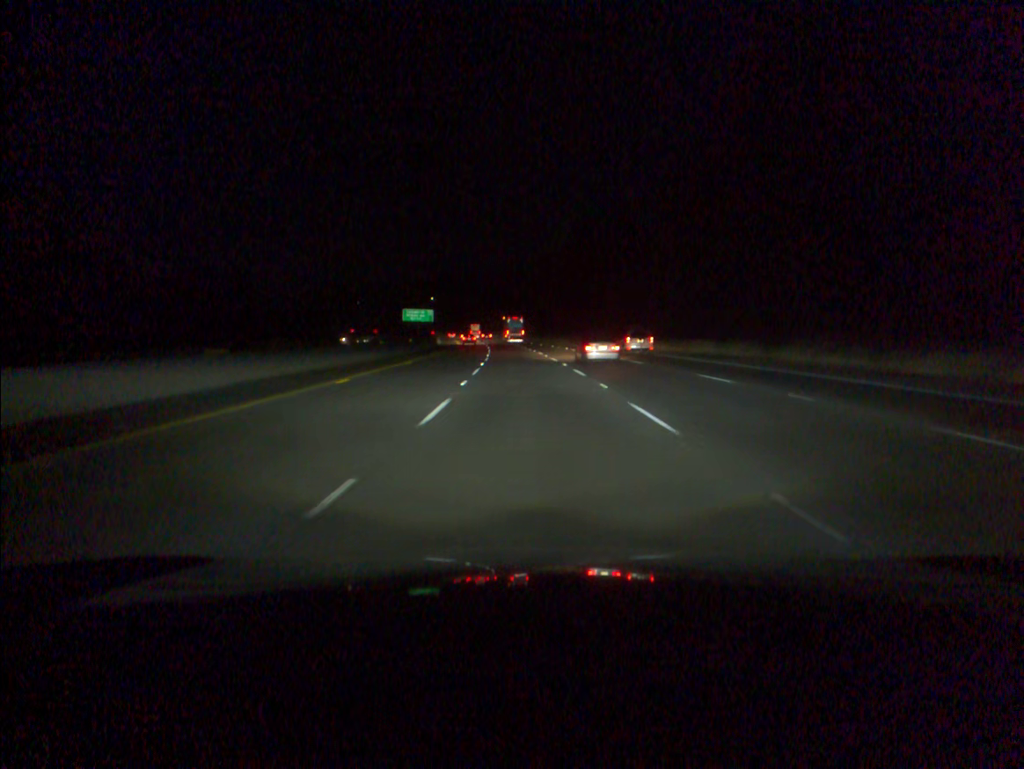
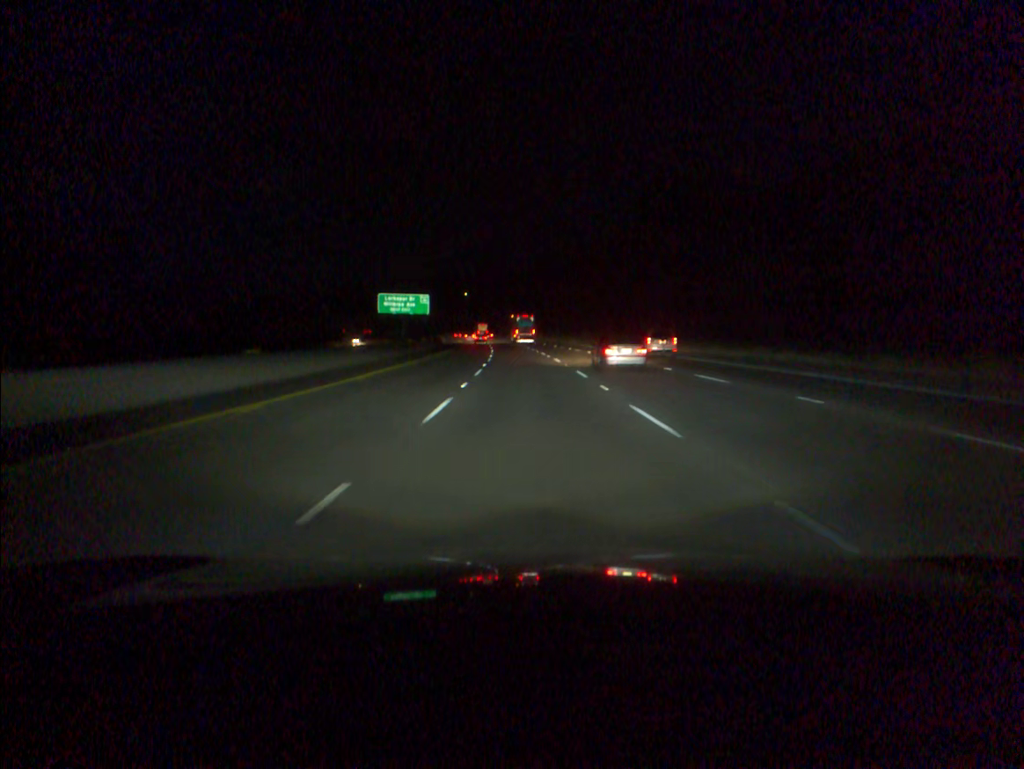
(-2.0, +73.0) m; -3°
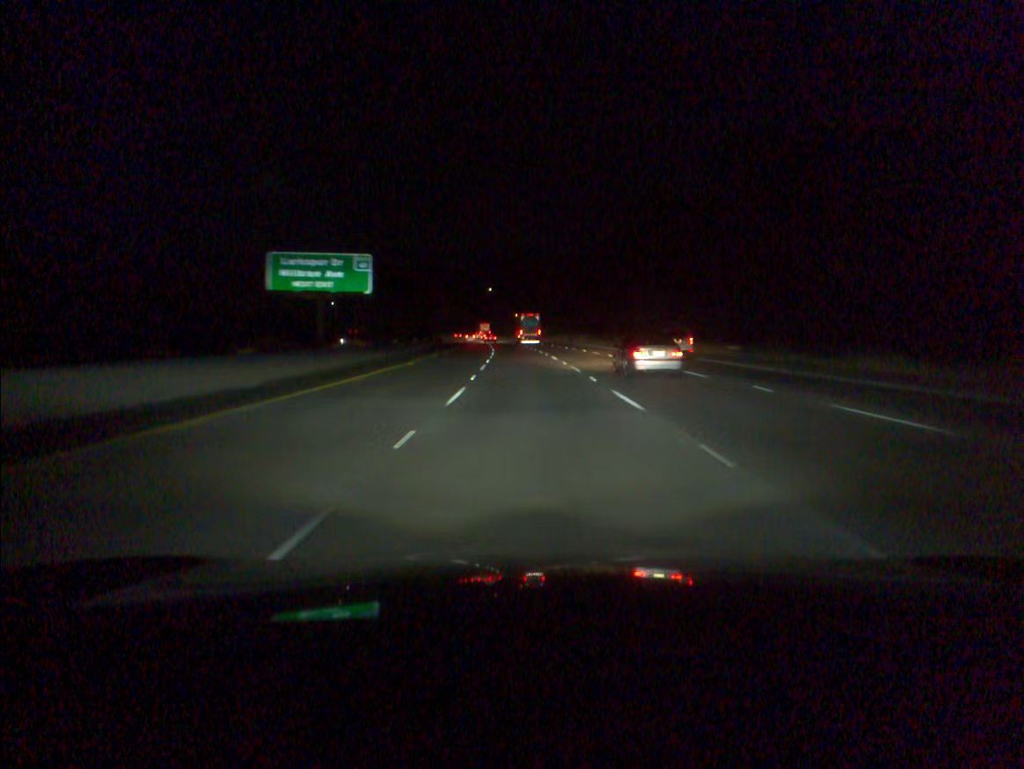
(-1.1, +54.8) m; -2°
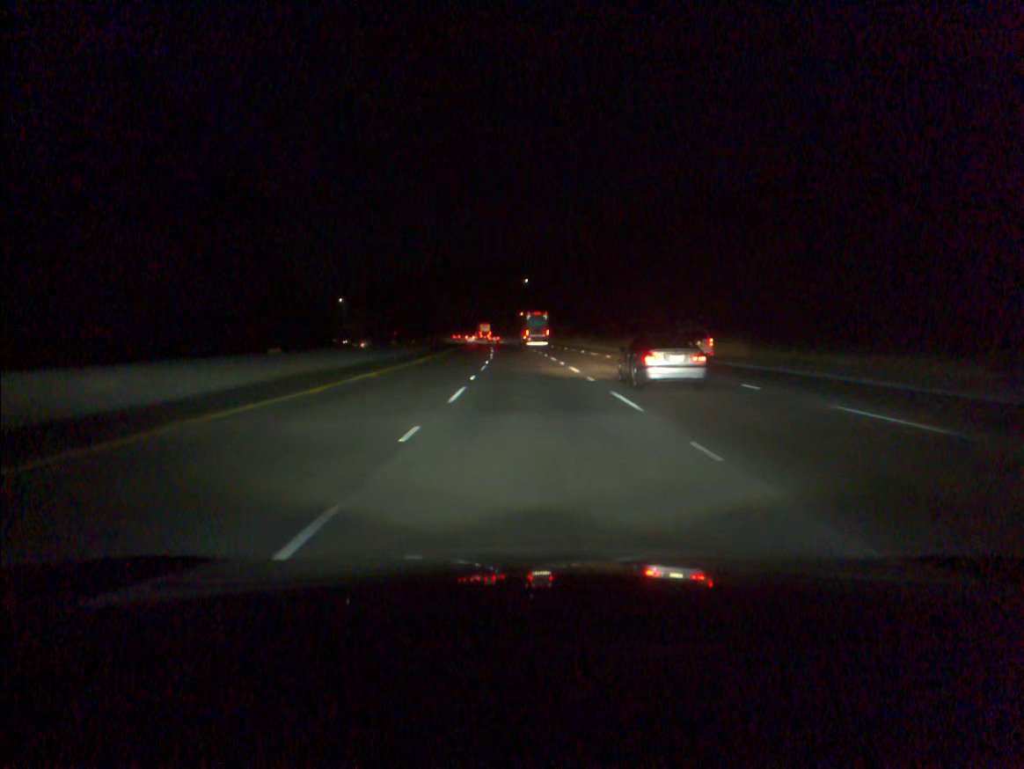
(-1.8, +72.6) m; -3°
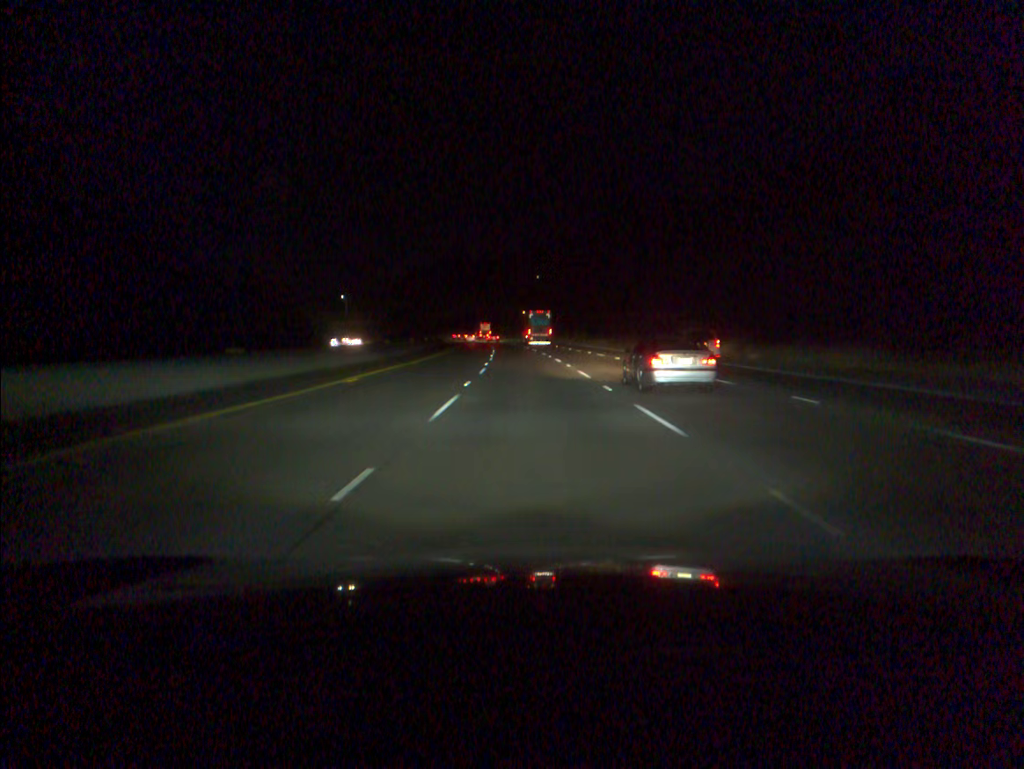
(-0.2, +18.1) m; -1°
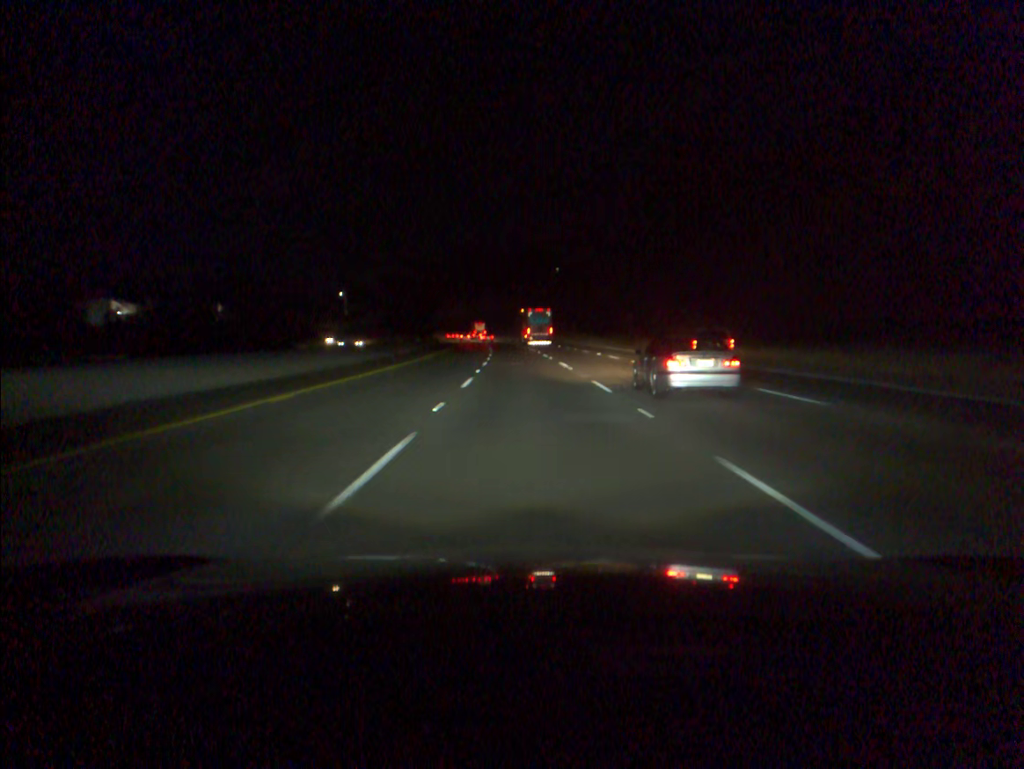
(-0.4, +36.1) m; -1°
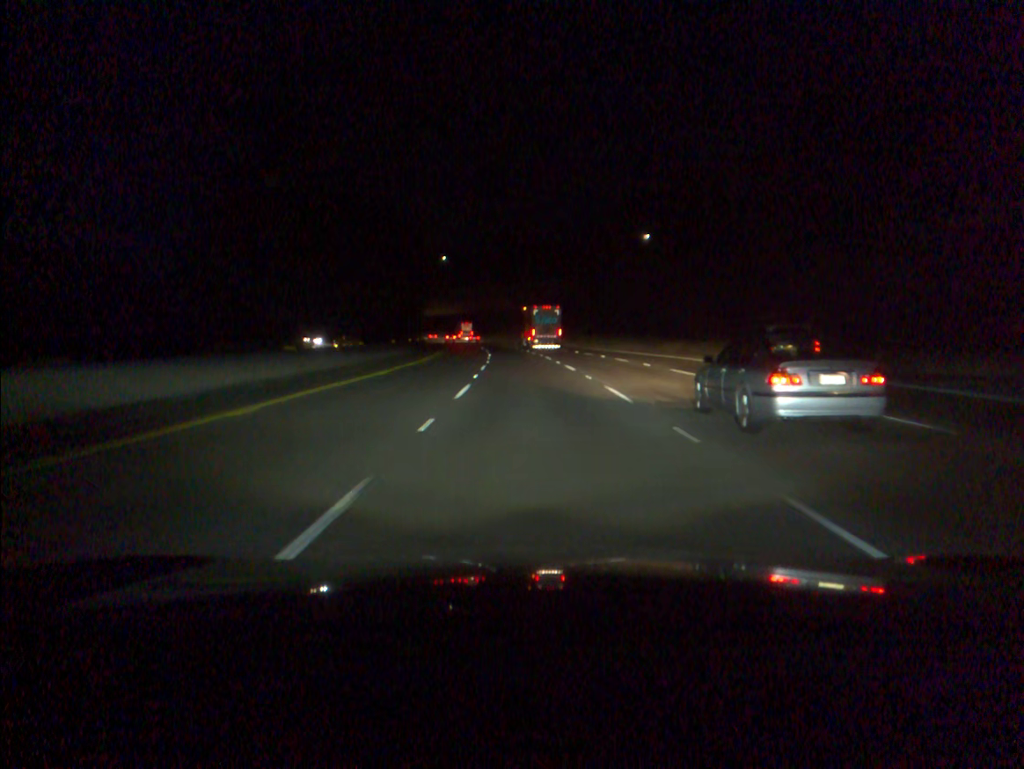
(-3.1, +90.3) m; -4°
